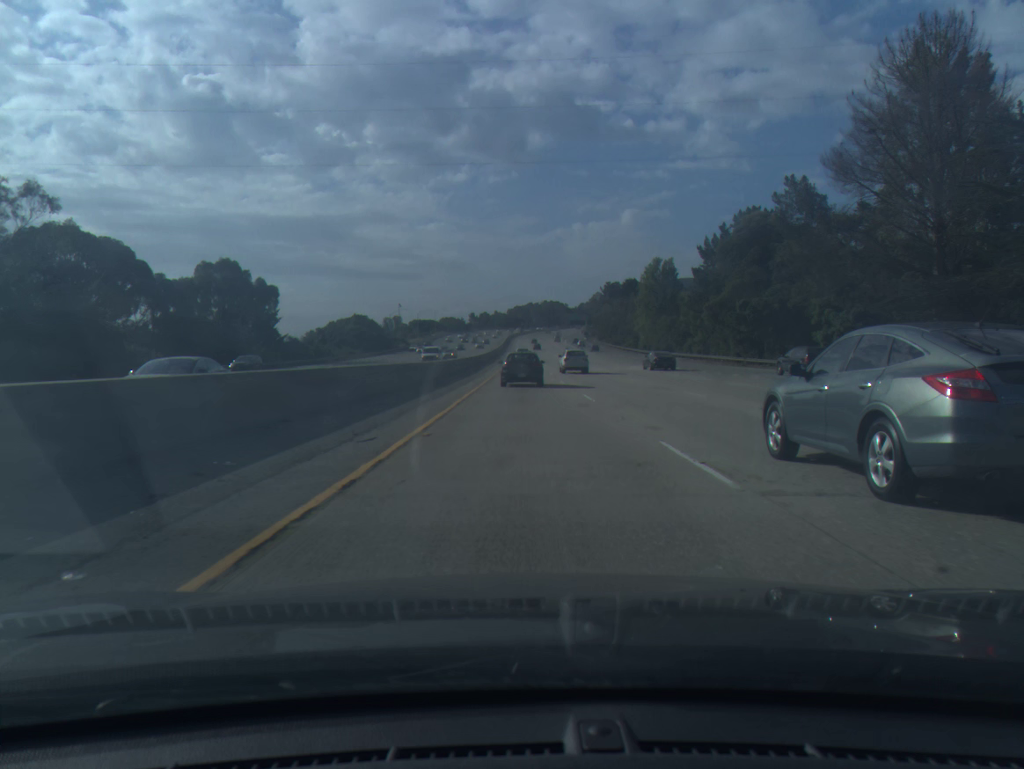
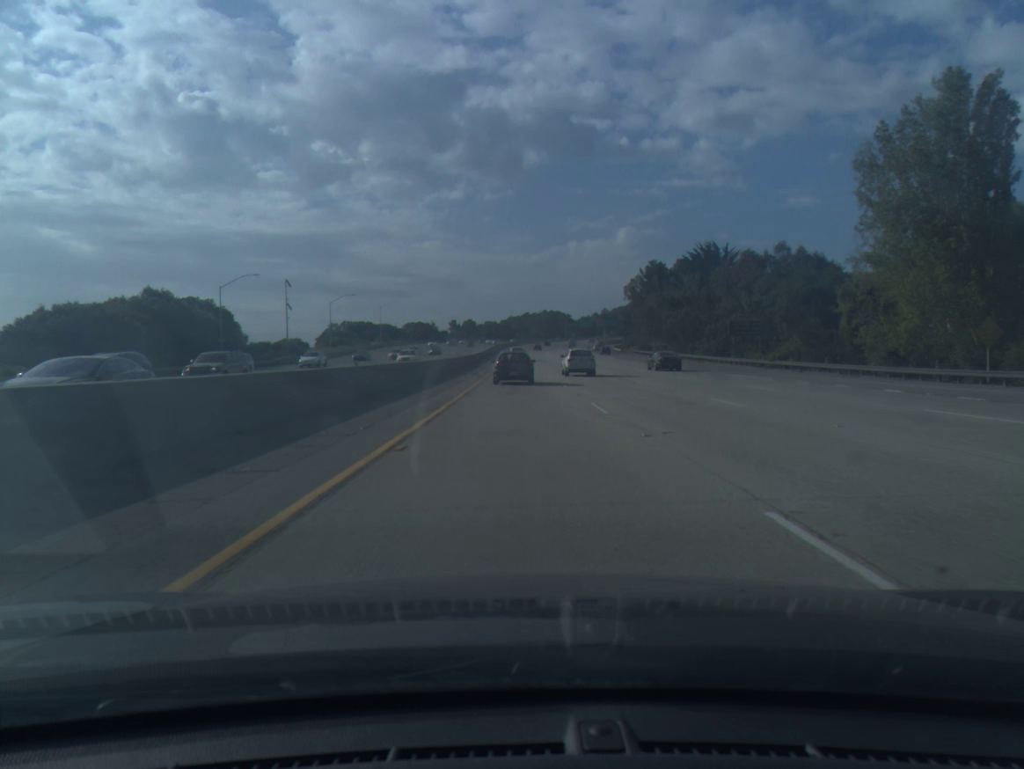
(+0.1, +104.3) m; 0°
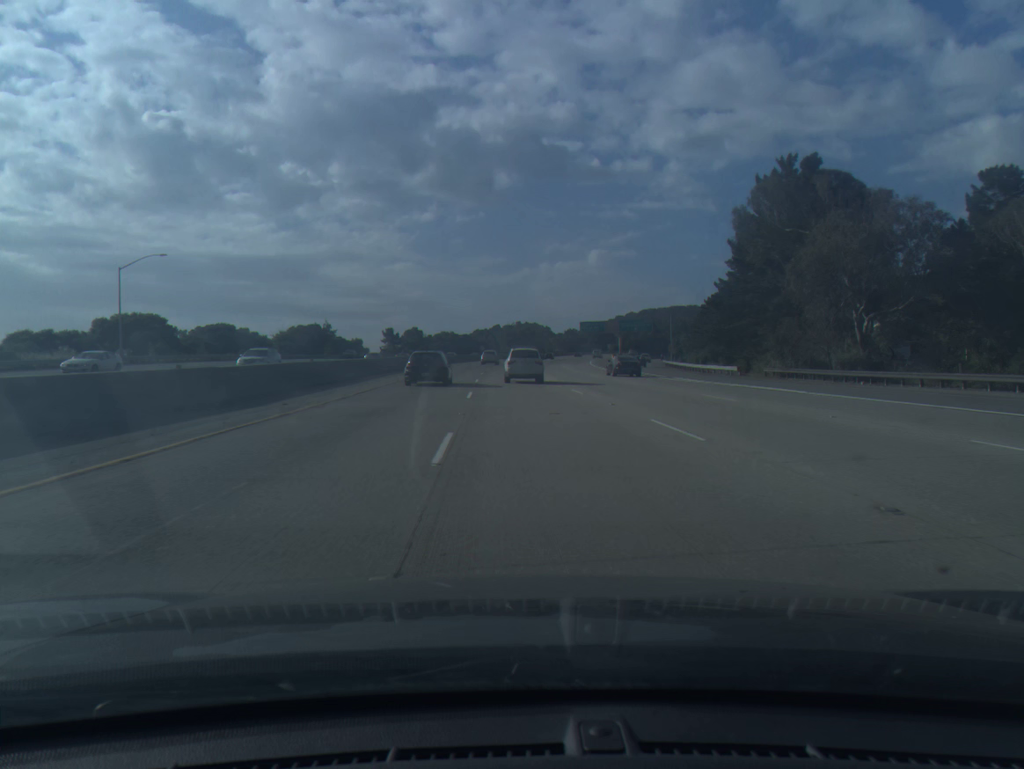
(+2.0, +107.5) m; +2°
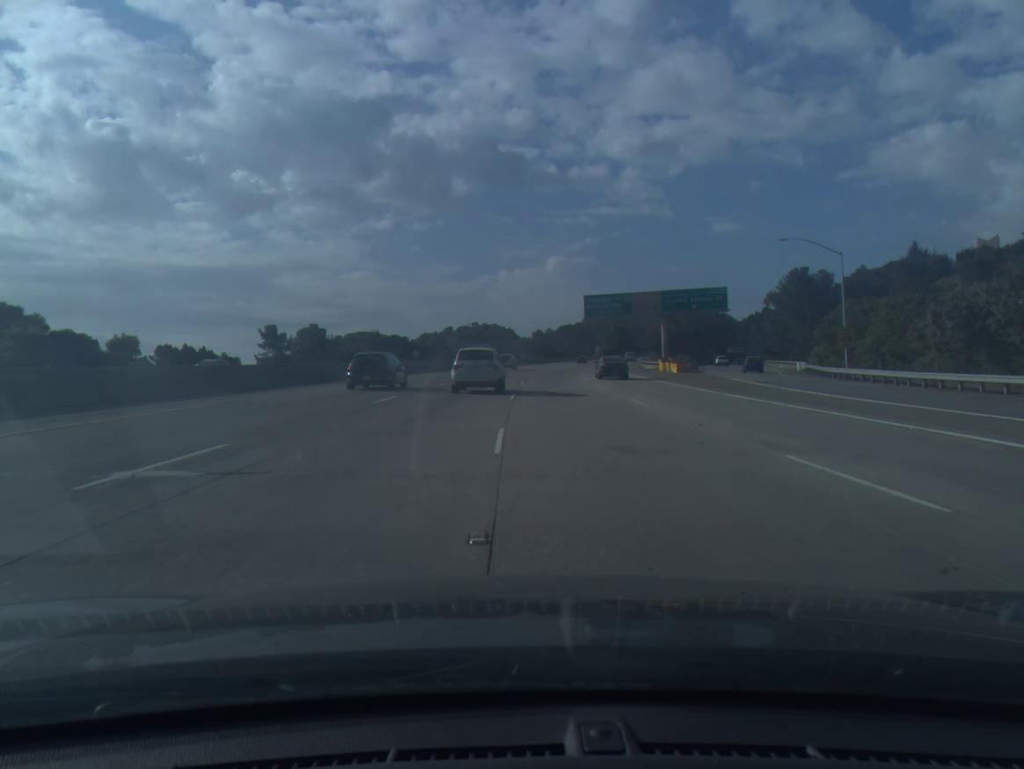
(+1.4, +86.6) m; +3°
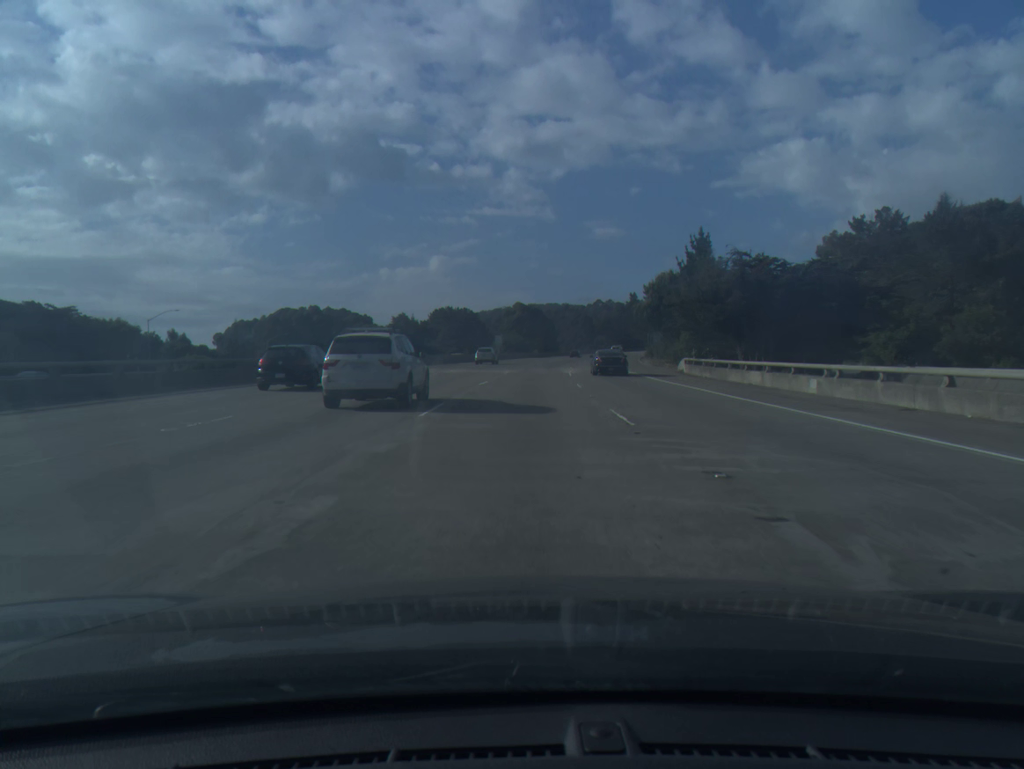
(+8.0, +108.5) m; +8°
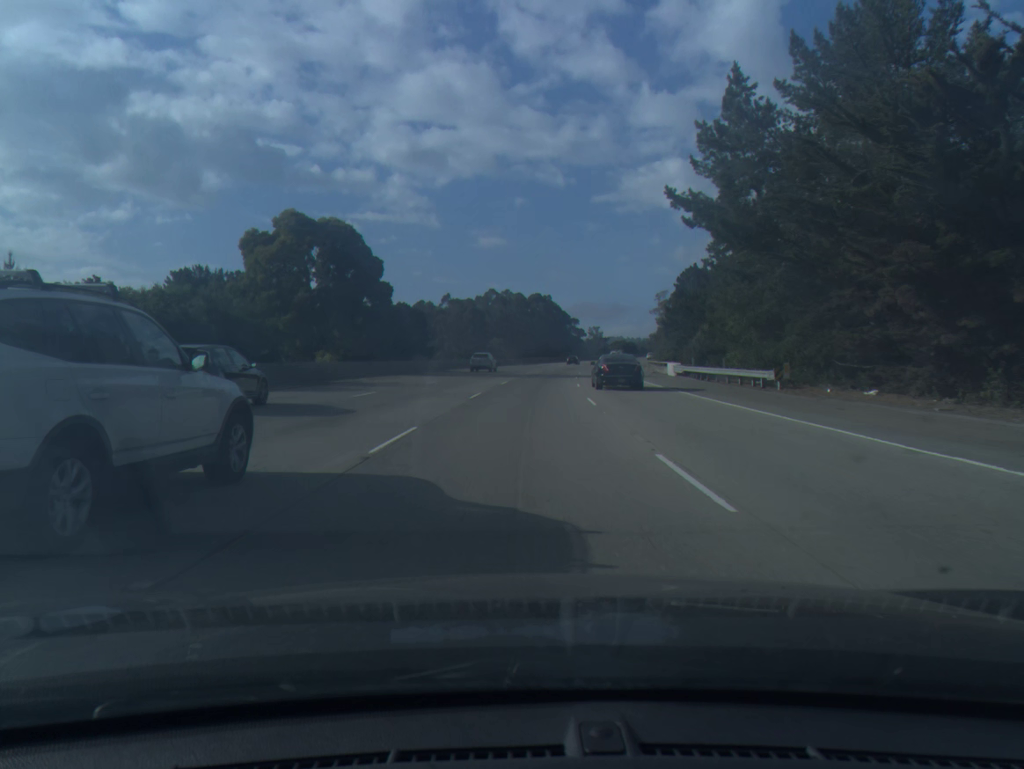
(+8.2, +109.4) m; +9°
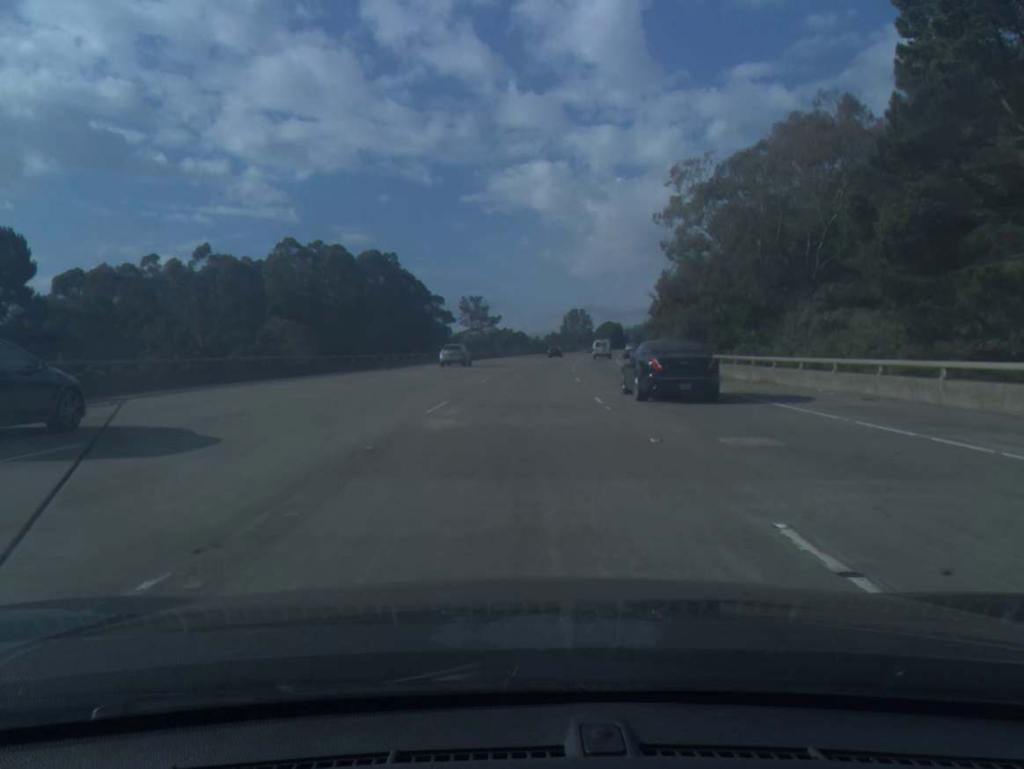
(+9.1, +109.6) m; +9°
